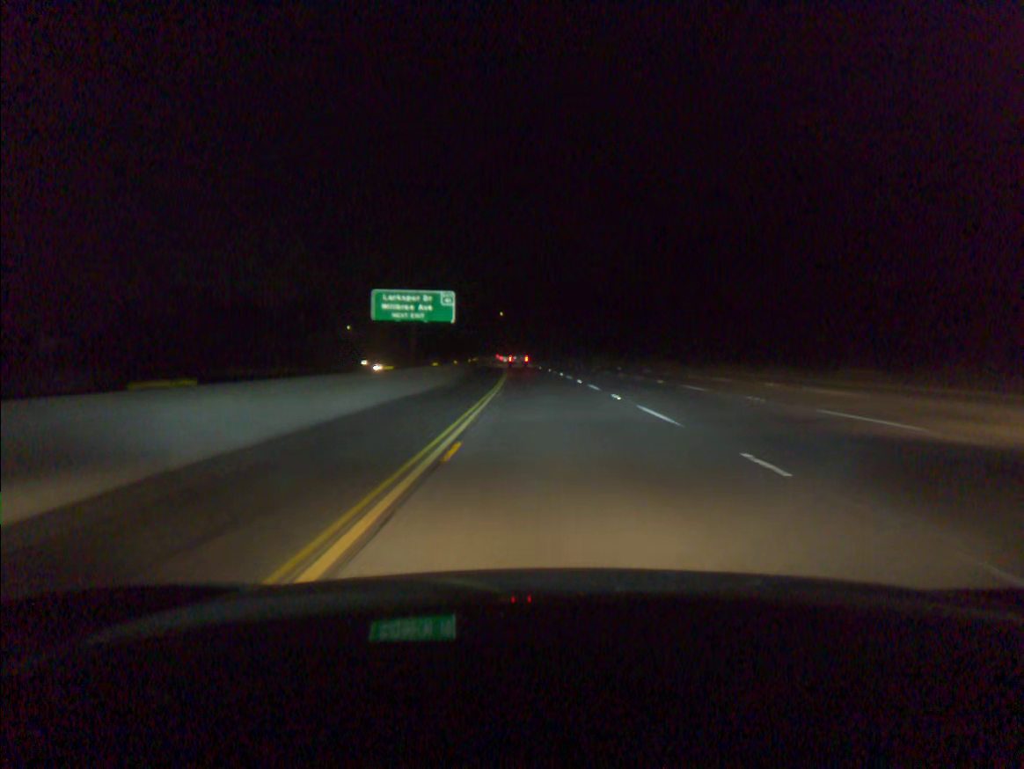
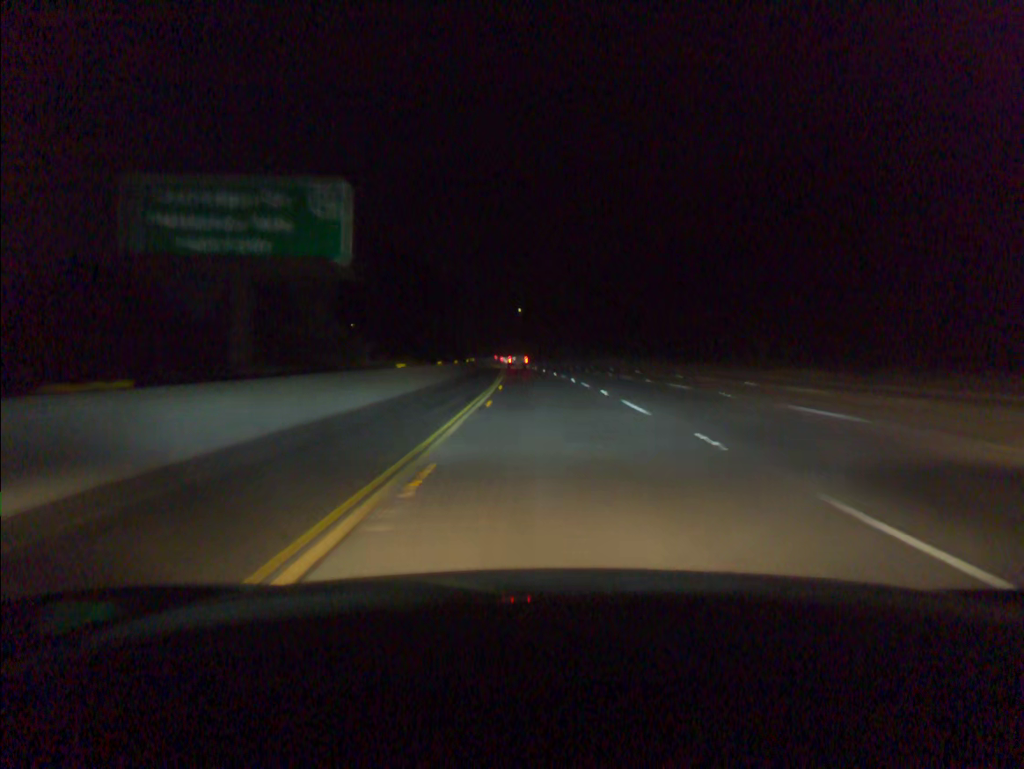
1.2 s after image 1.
(-0.6, +41.3) m; -2°
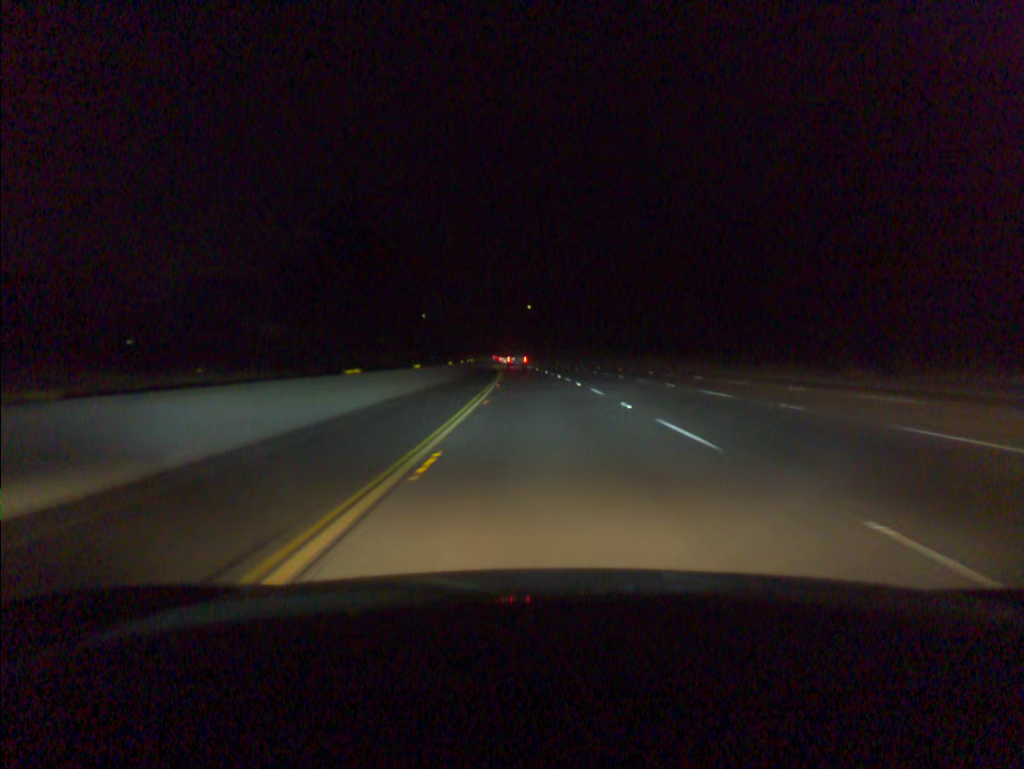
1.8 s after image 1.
(-0.1, +20.6) m; -1°
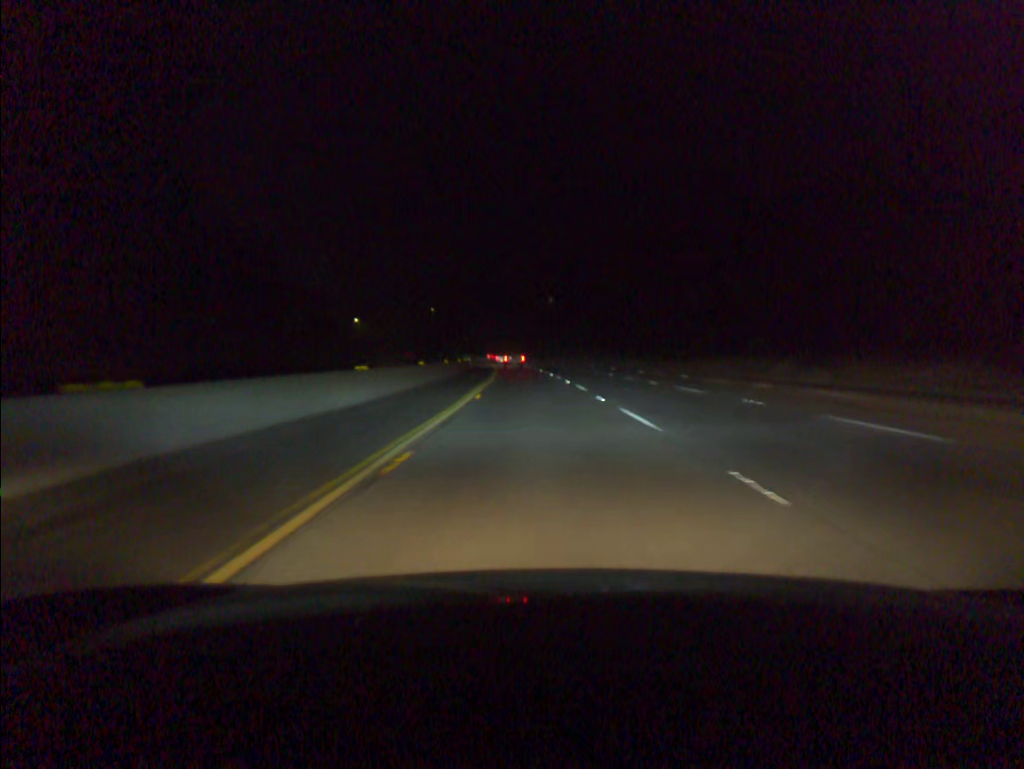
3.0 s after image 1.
(-0.6, +41.3) m; -2°
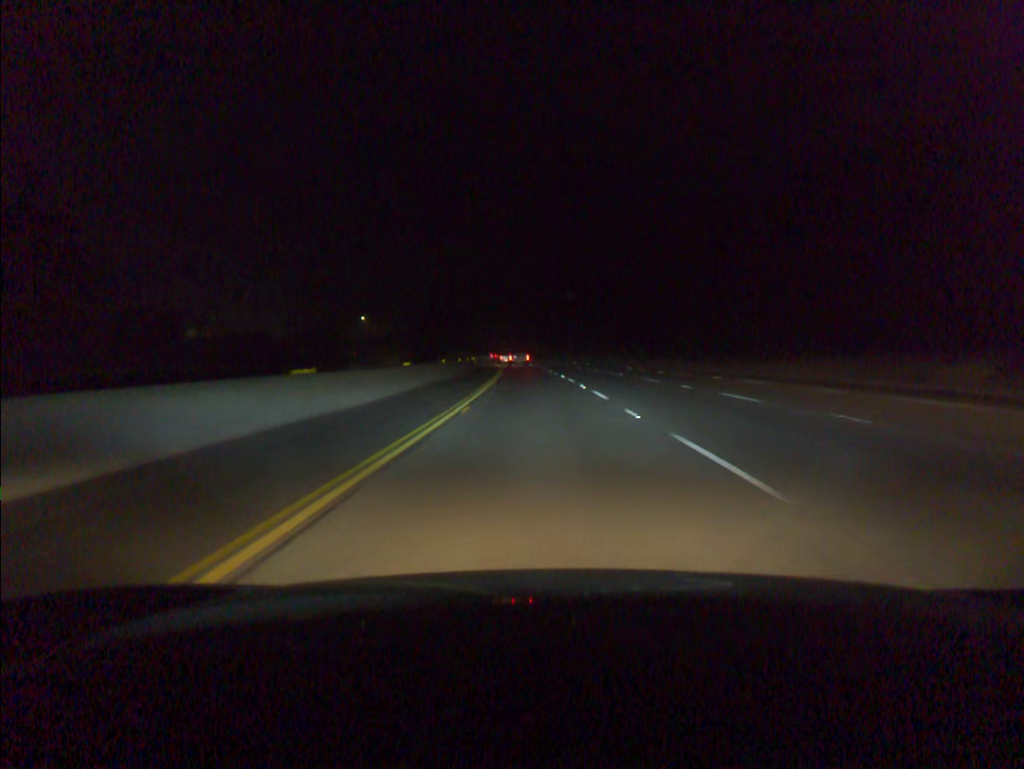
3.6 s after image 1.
(-0.2, +20.6) m; -1°
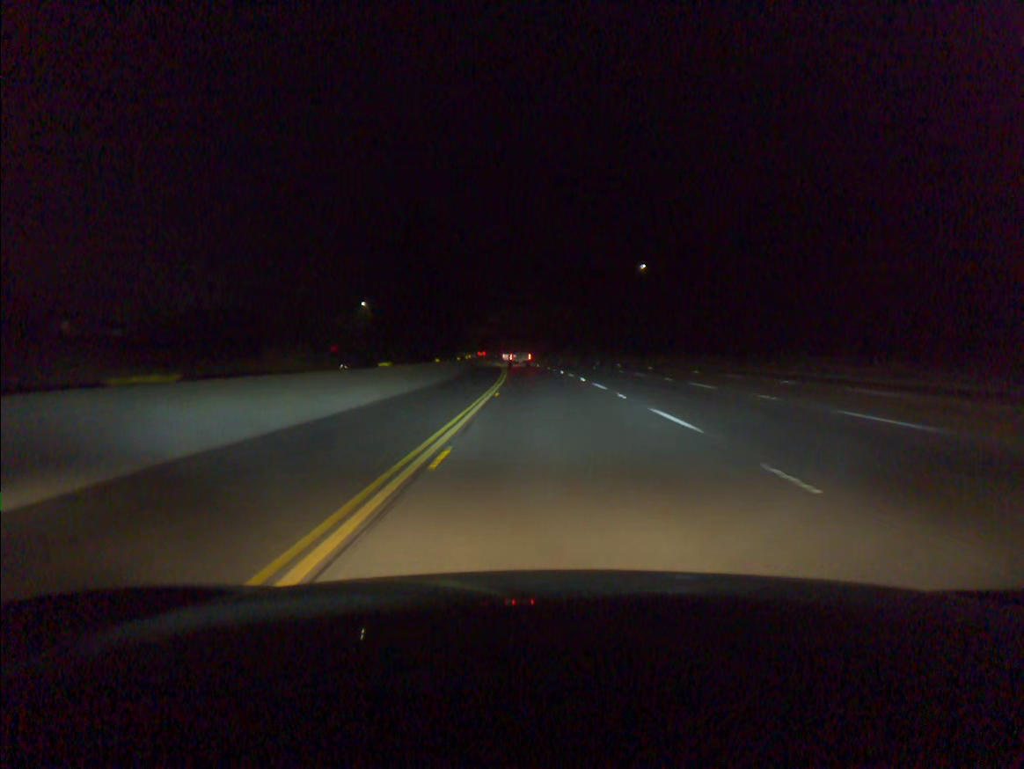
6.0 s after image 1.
(-2.7, +81.0) m; -3°
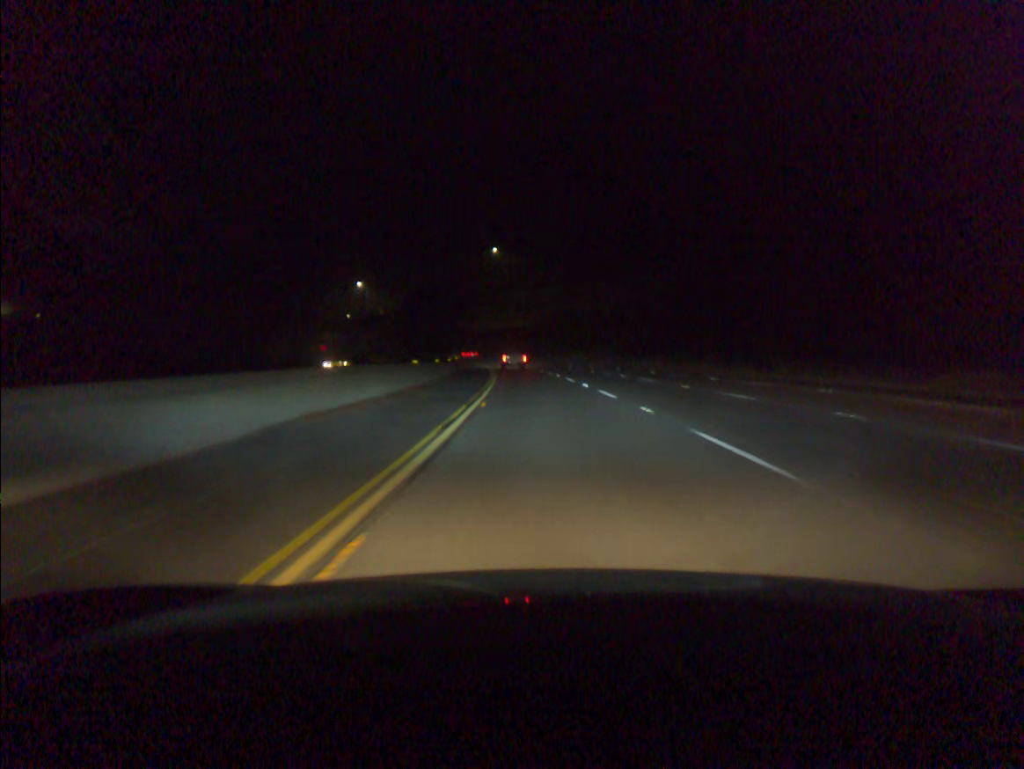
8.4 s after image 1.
(-2.4, +77.6) m; -4°
